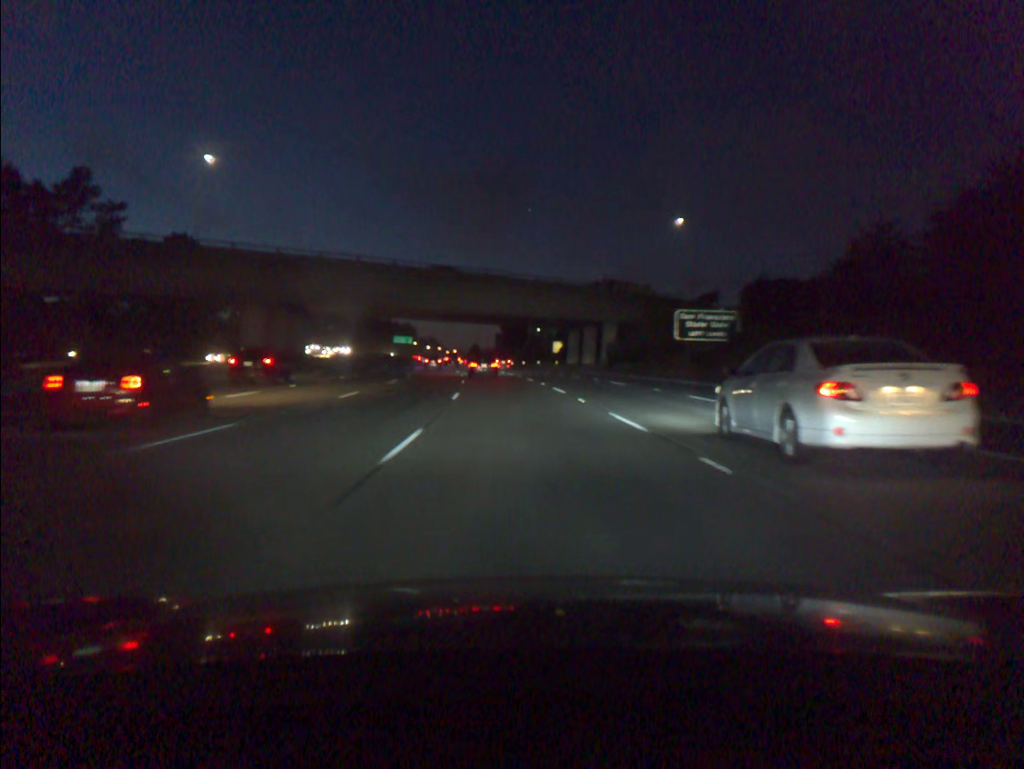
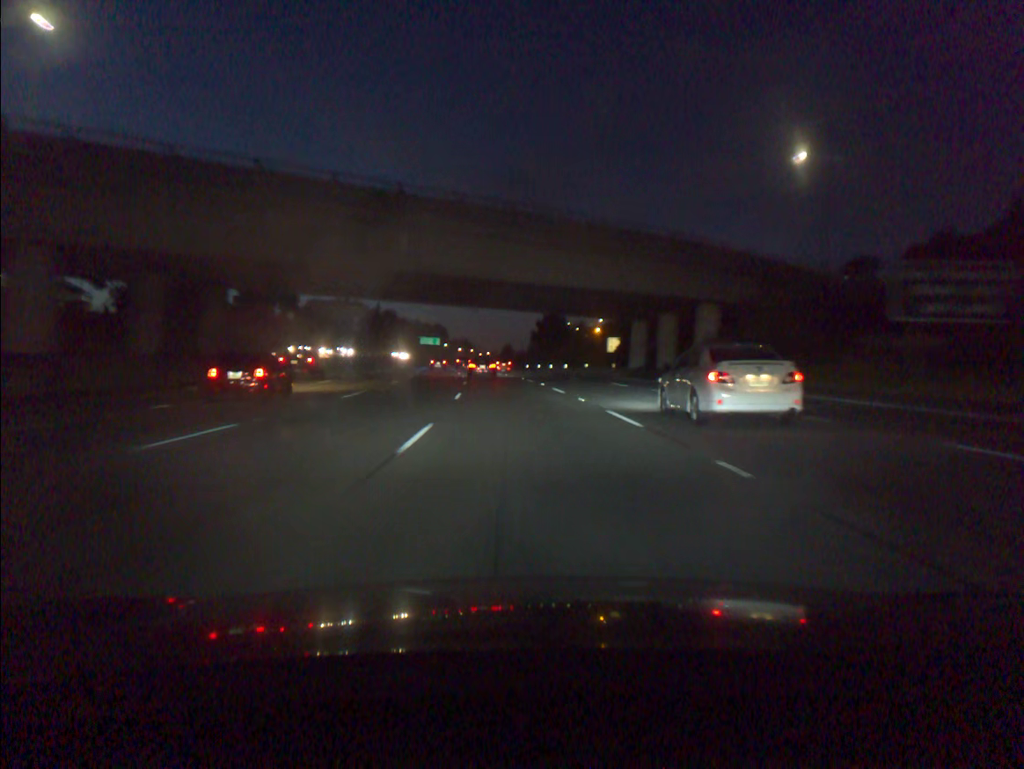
(-0.6, +28.3) m; -3°
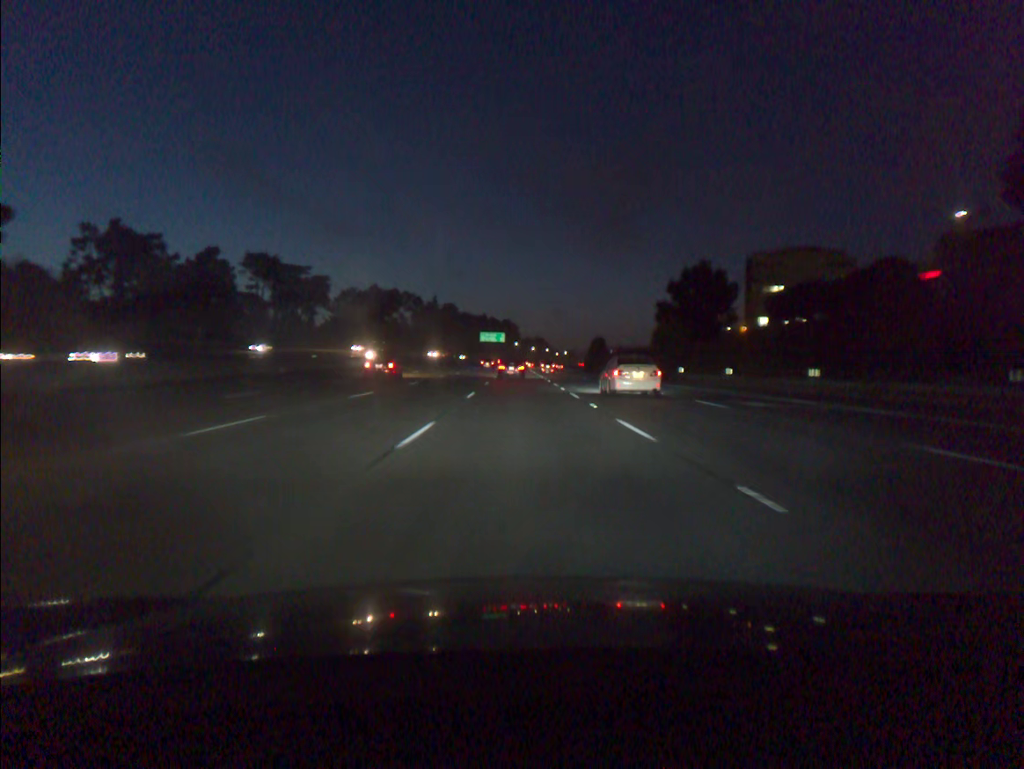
(-3.5, +70.4) m; -5°
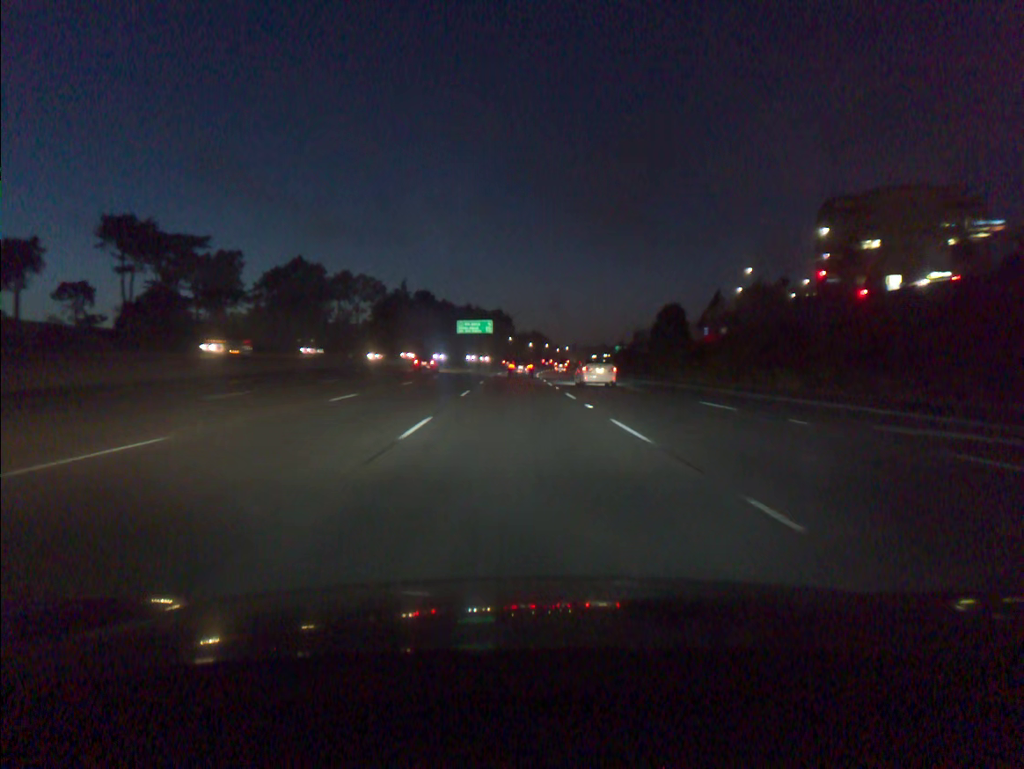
(+0.1, +72.0) m; 0°
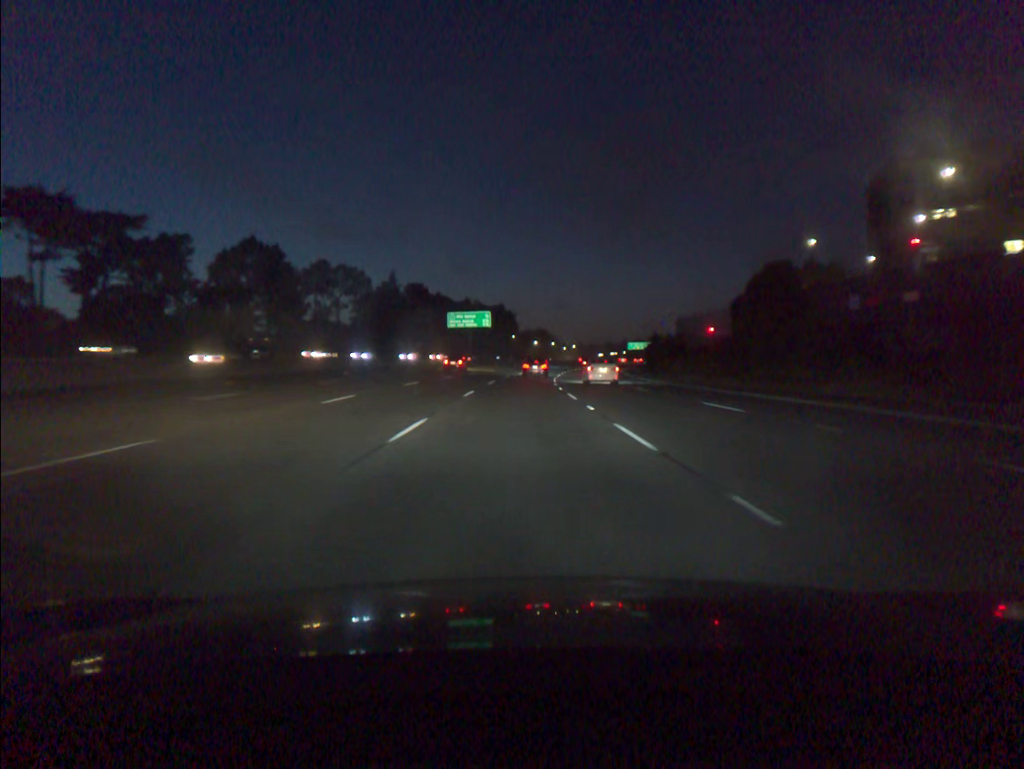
(-0.1, +29.3) m; 0°
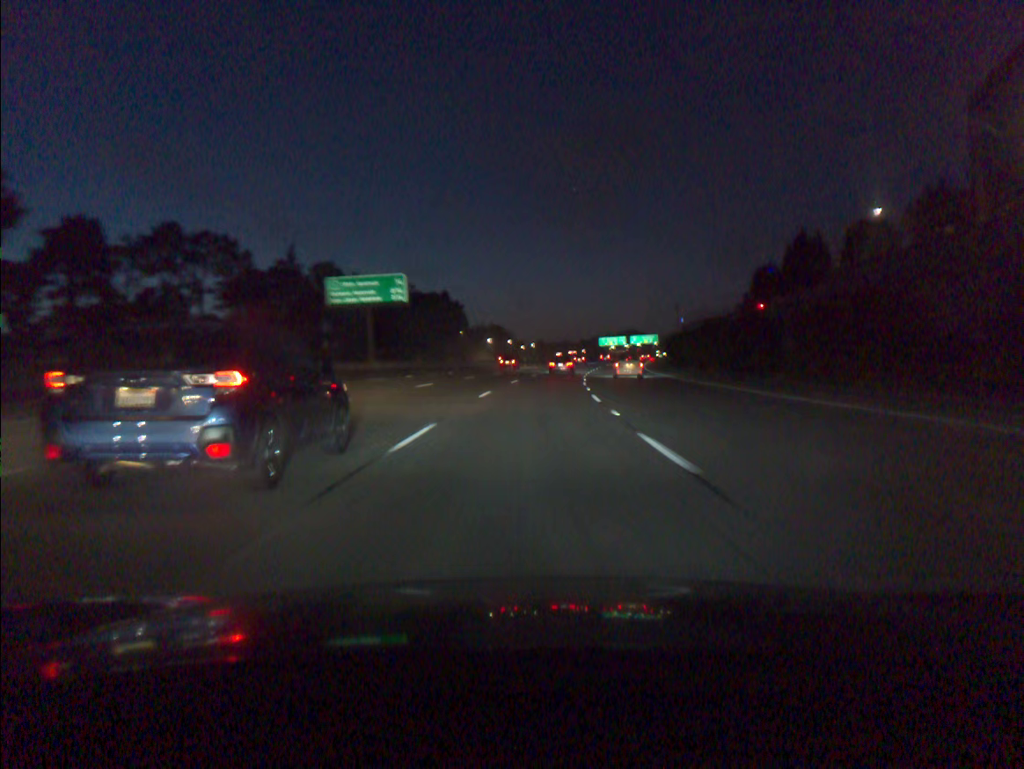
(+1.1, +59.2) m; +3°
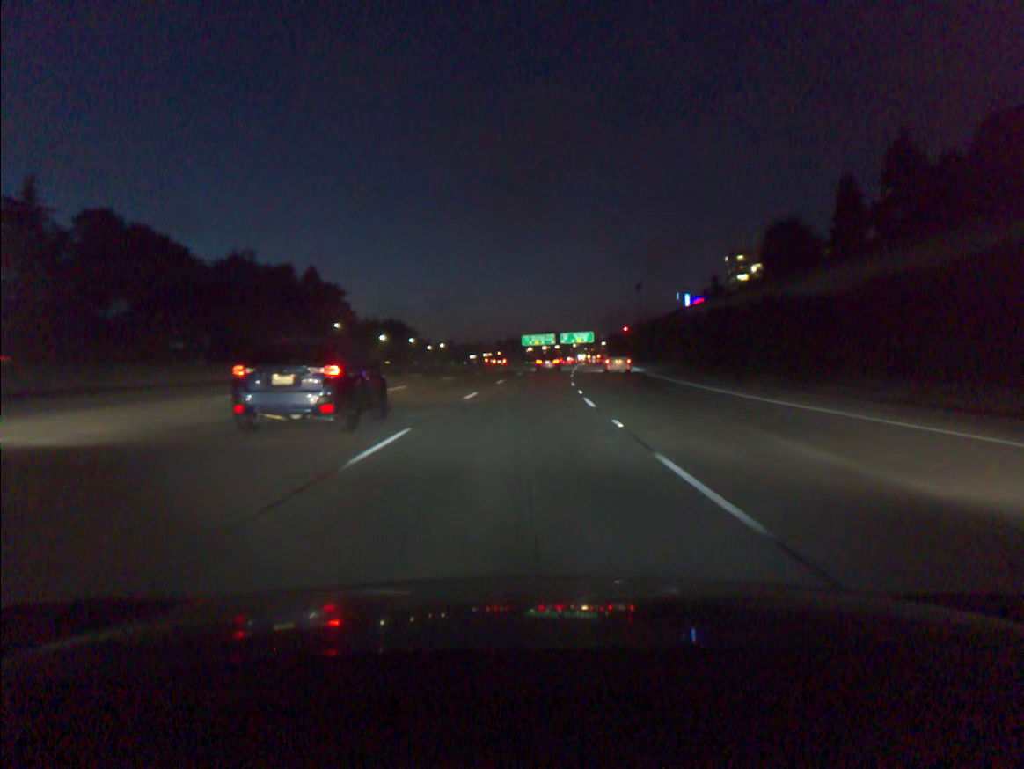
(+3.3, +59.8) m; +6°
